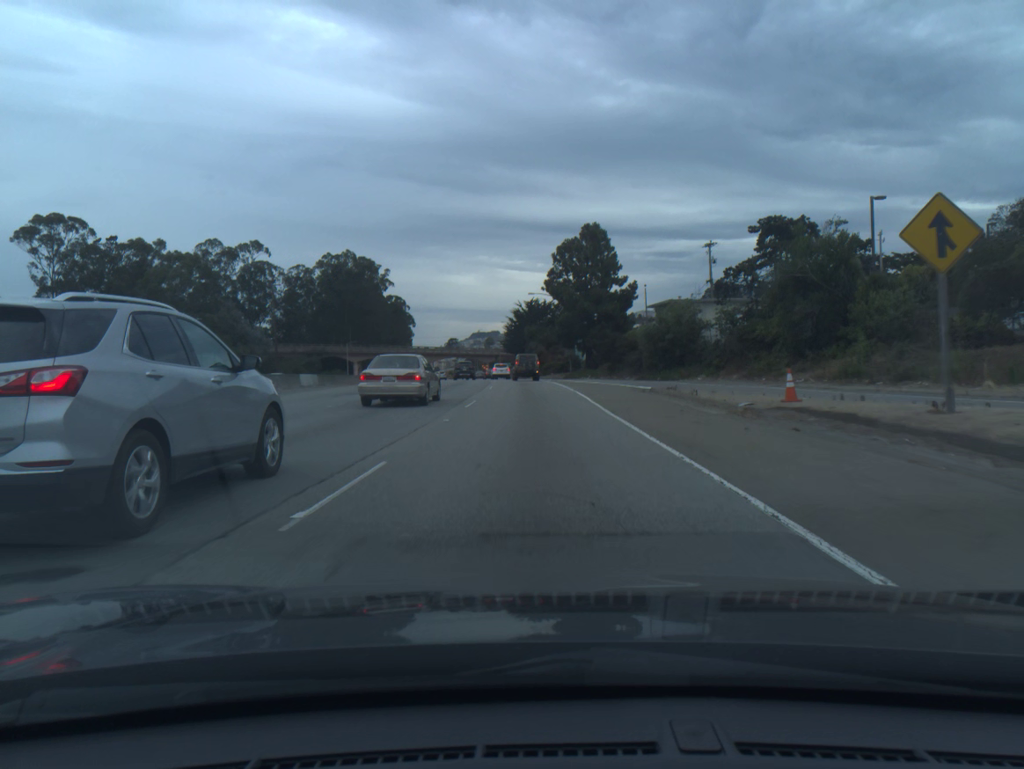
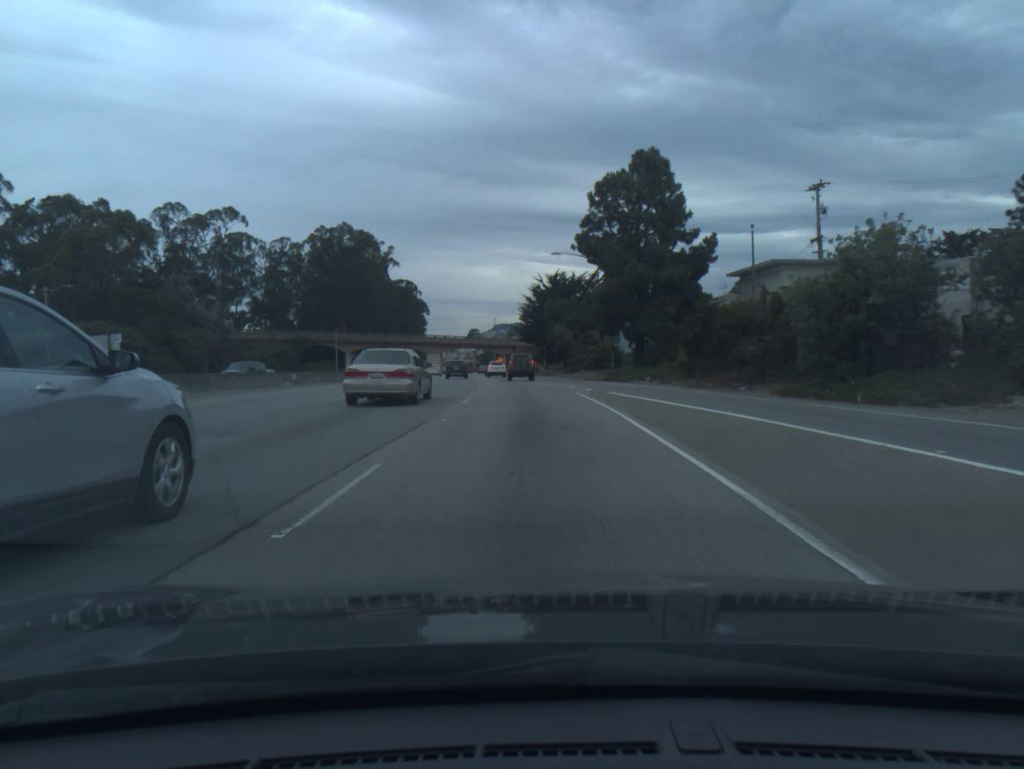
(-0.4, +30.0) m; -2°
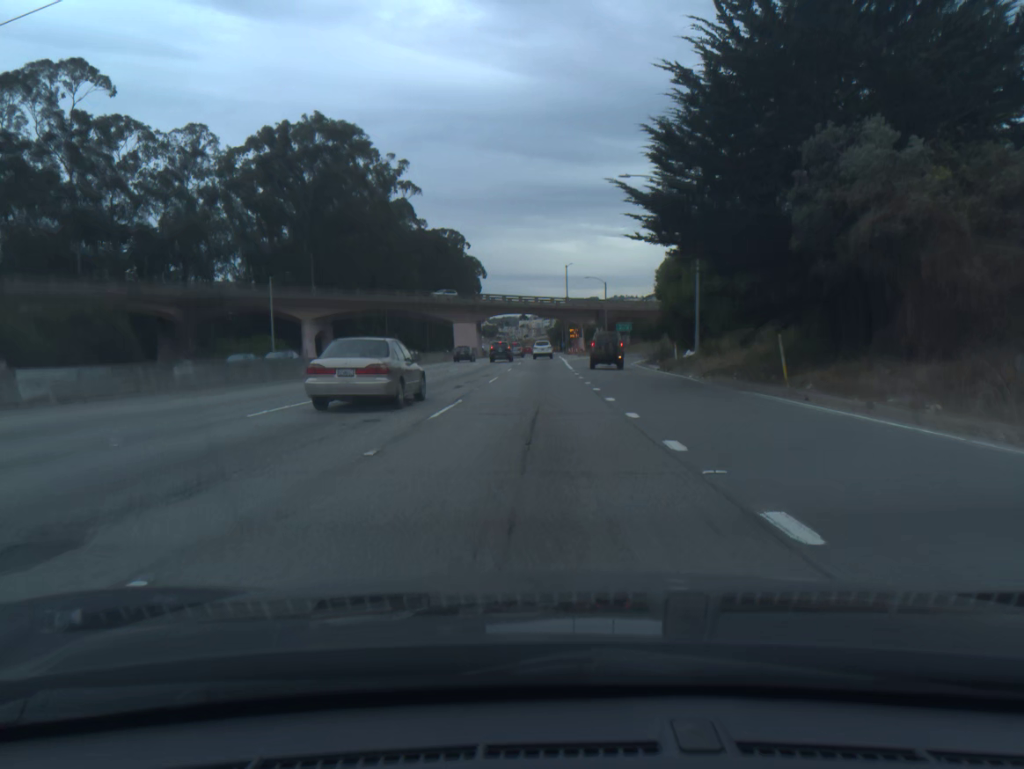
(-3.7, +73.0) m; -6°
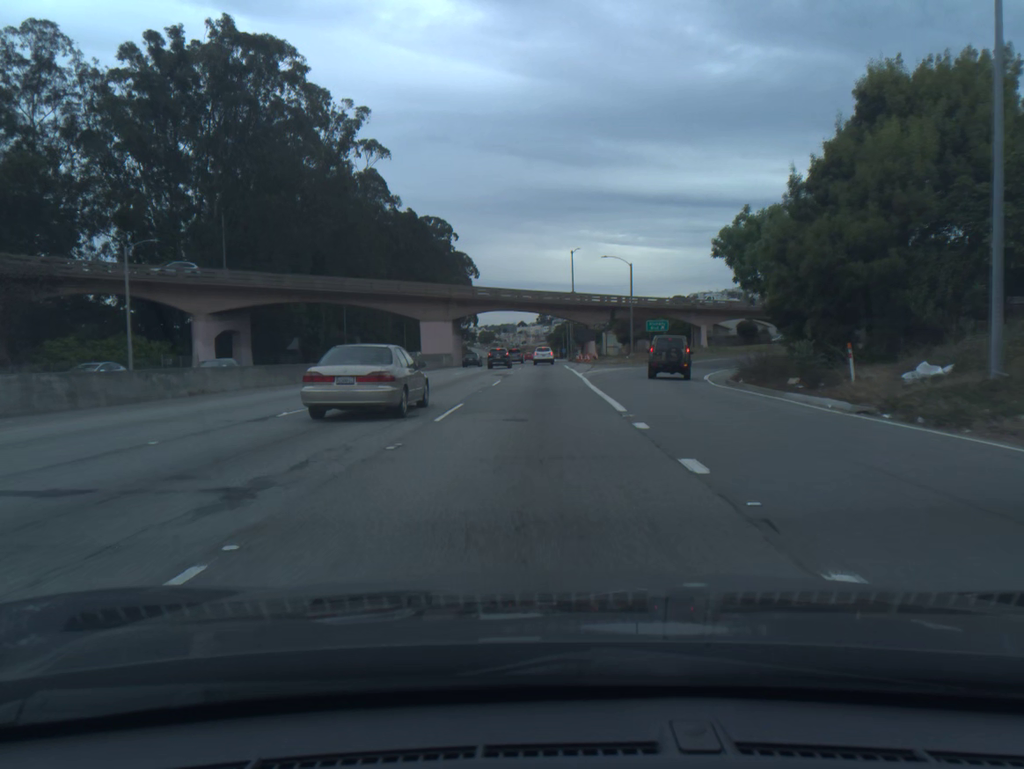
(0.0, +28.7) m; 0°
